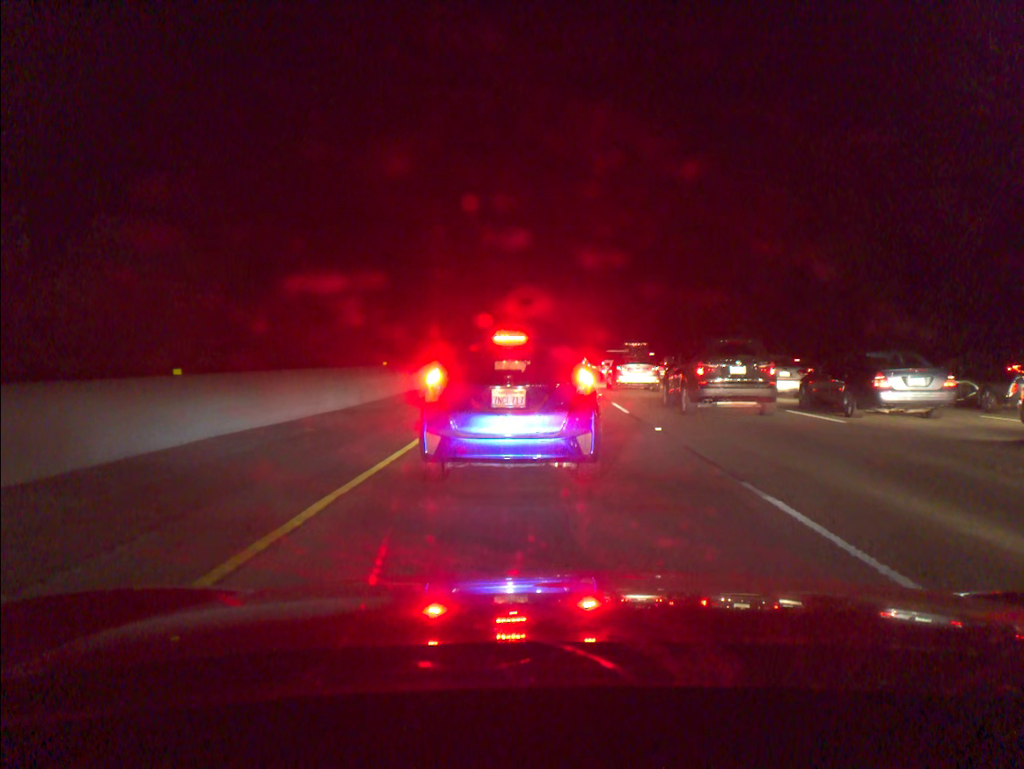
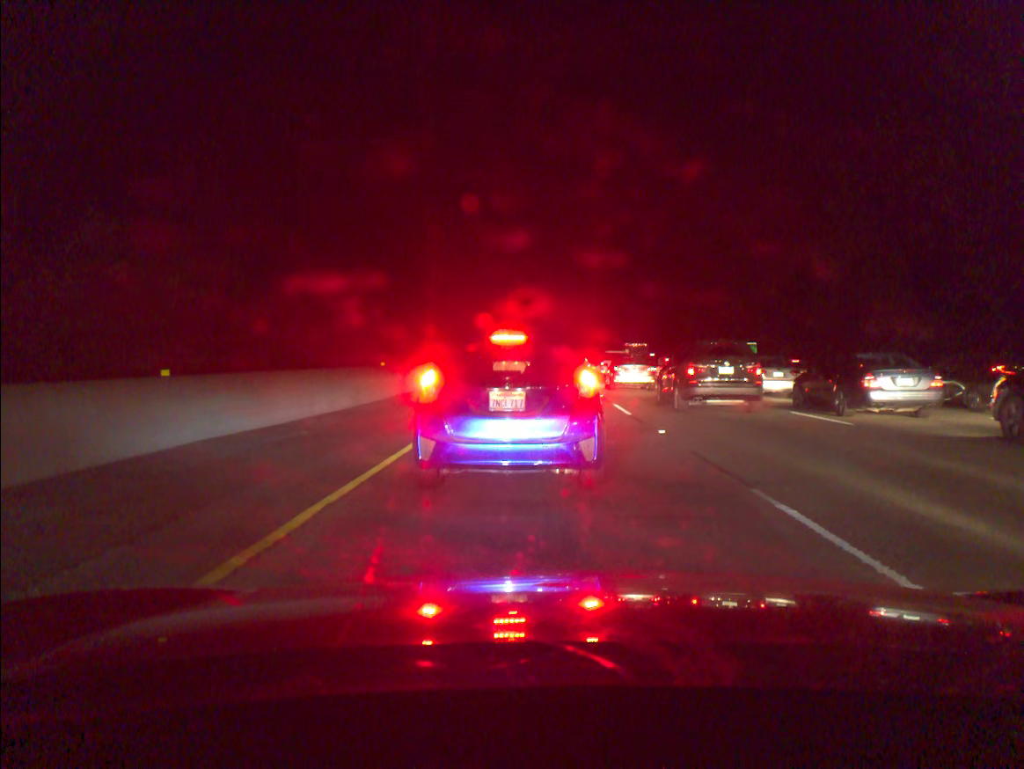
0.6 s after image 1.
(0.0, +0.4) m; 0°
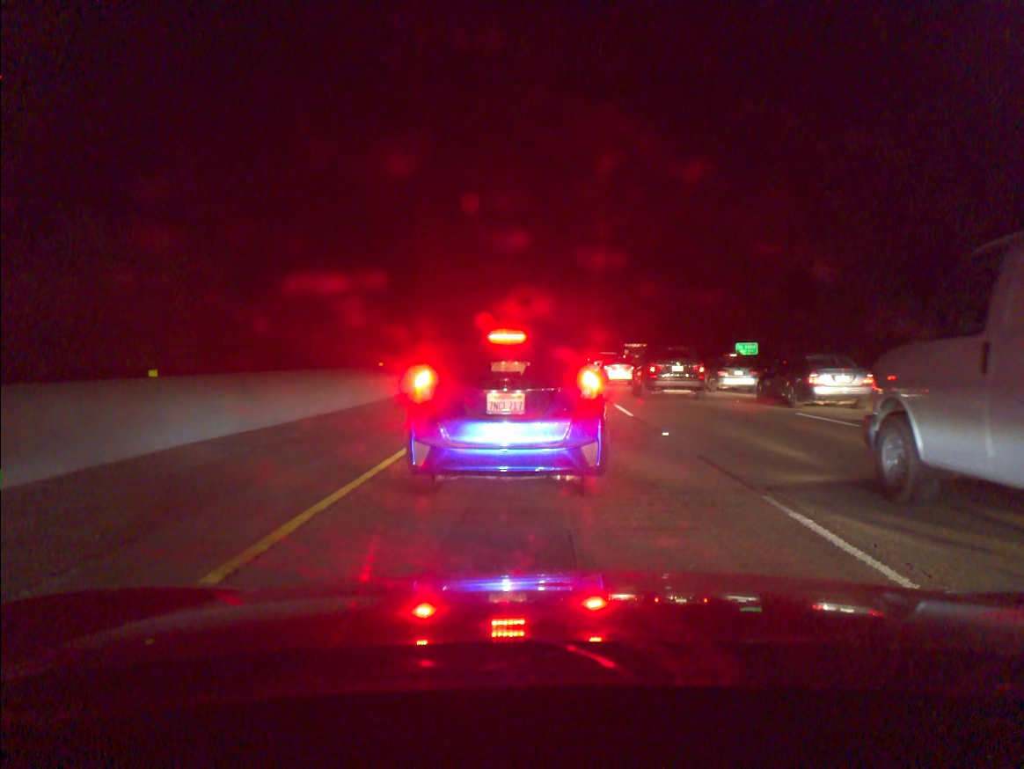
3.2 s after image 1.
(+0.1, +0.3) m; 0°
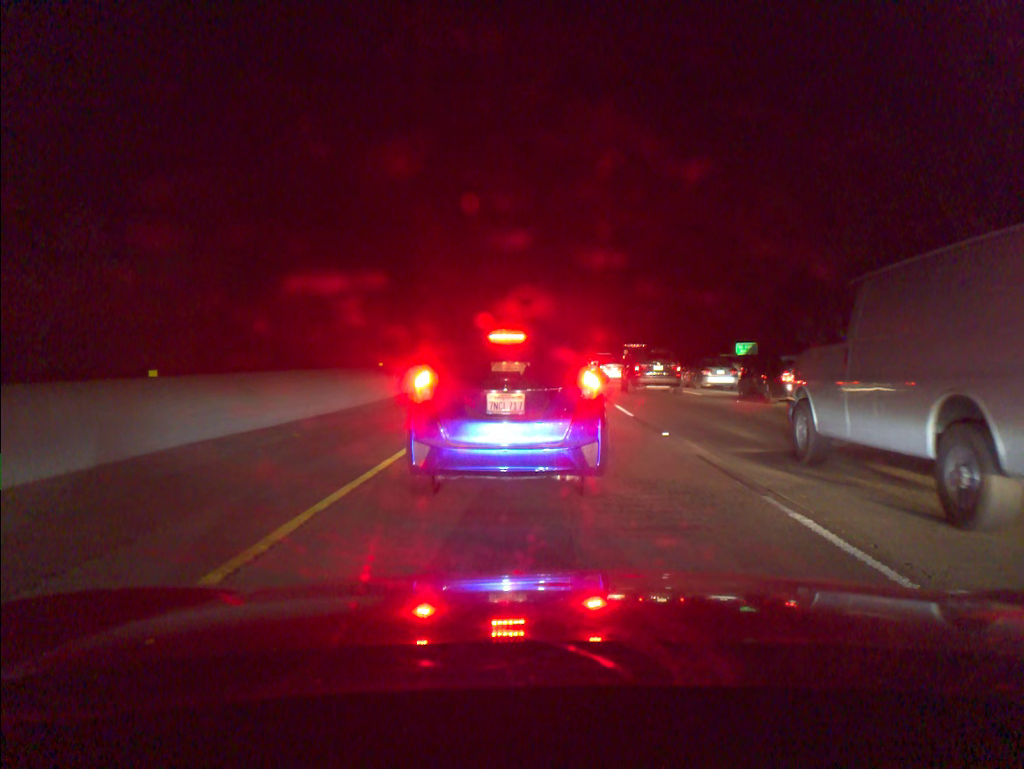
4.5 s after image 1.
(0.0, 0.0) m; 0°
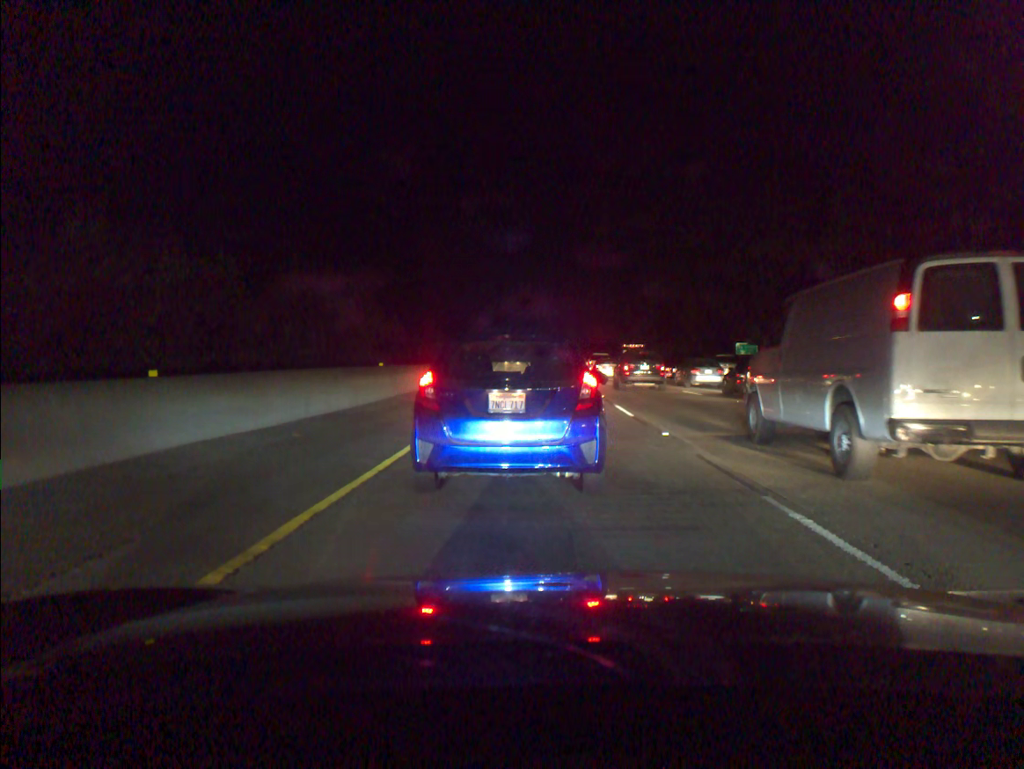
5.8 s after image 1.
(0.0, 0.0) m; 0°
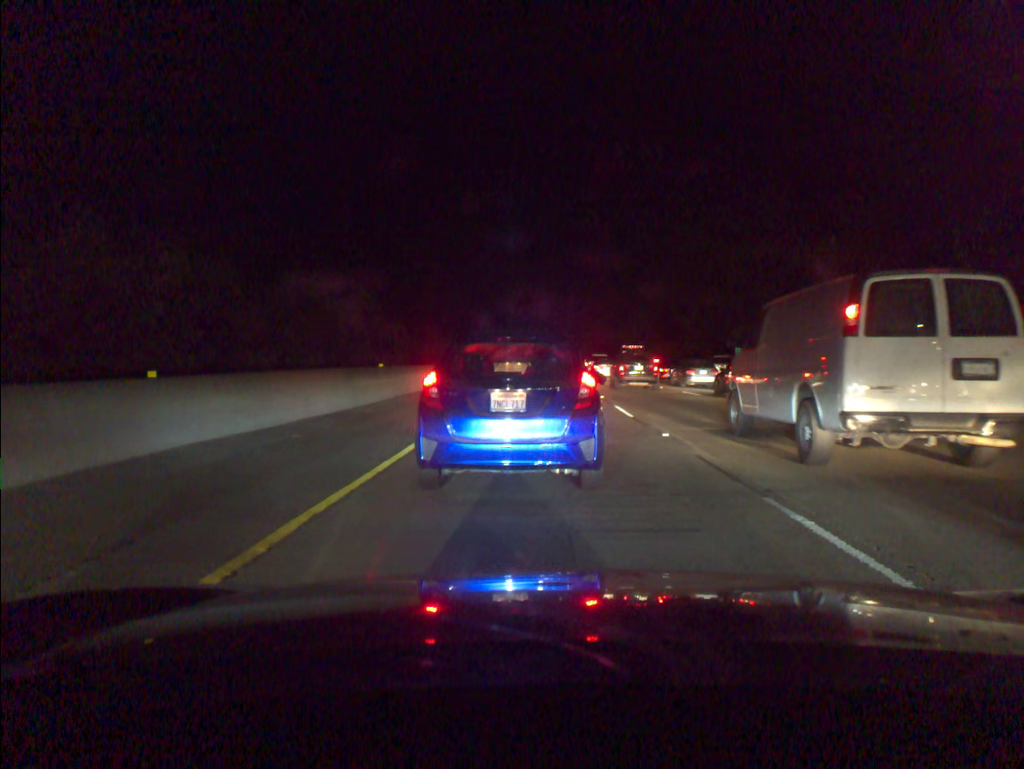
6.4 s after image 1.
(0.0, 0.0) m; 0°
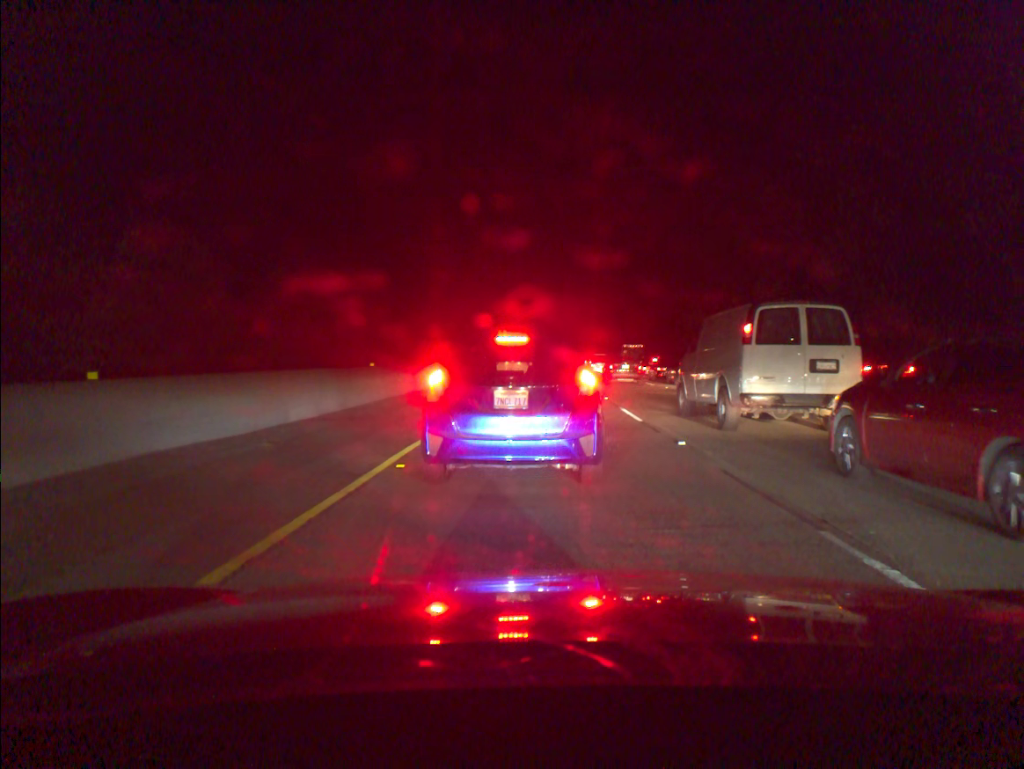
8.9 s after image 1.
(0.0, +1.3) m; 0°
